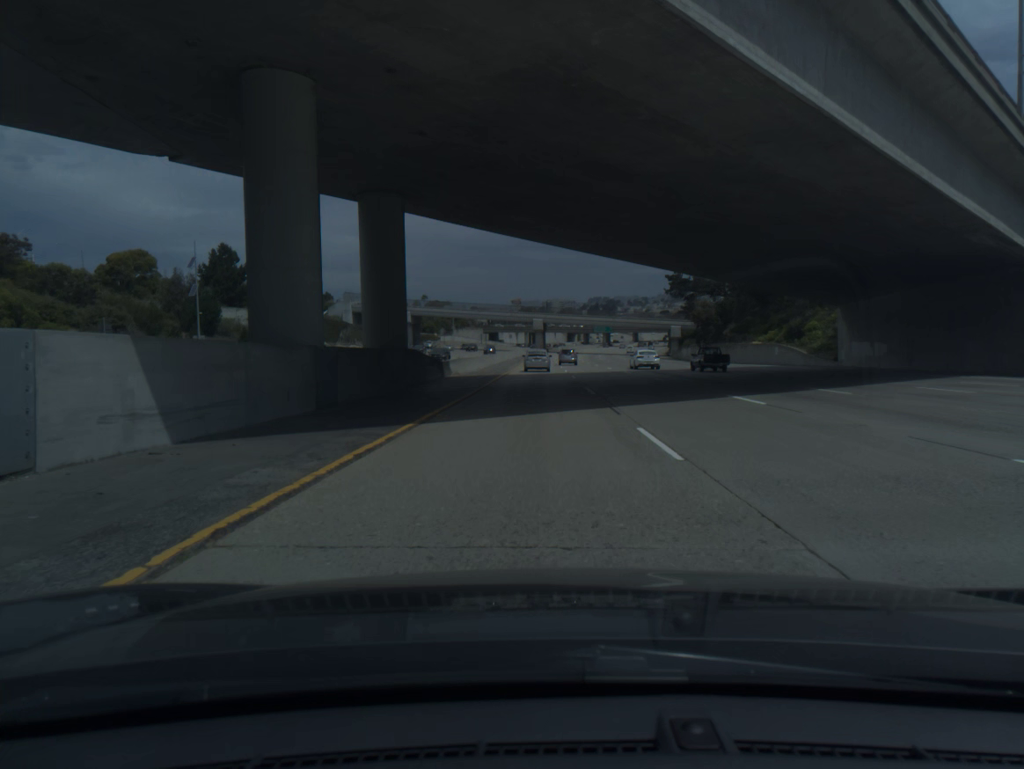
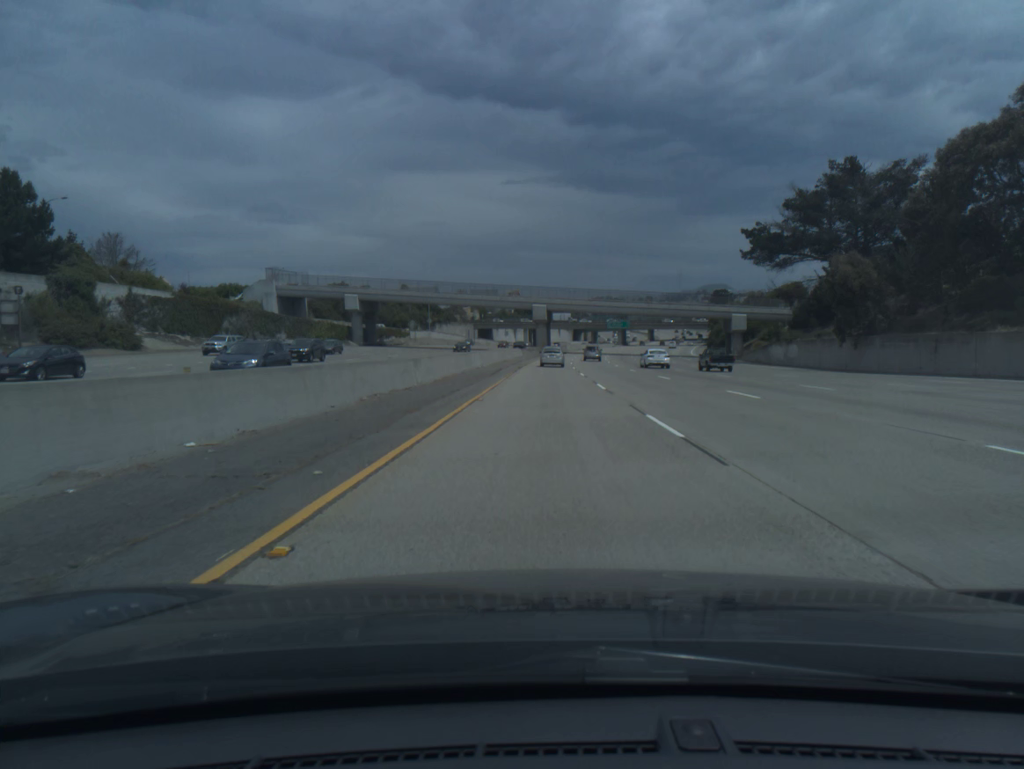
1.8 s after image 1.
(-0.4, +54.3) m; 0°
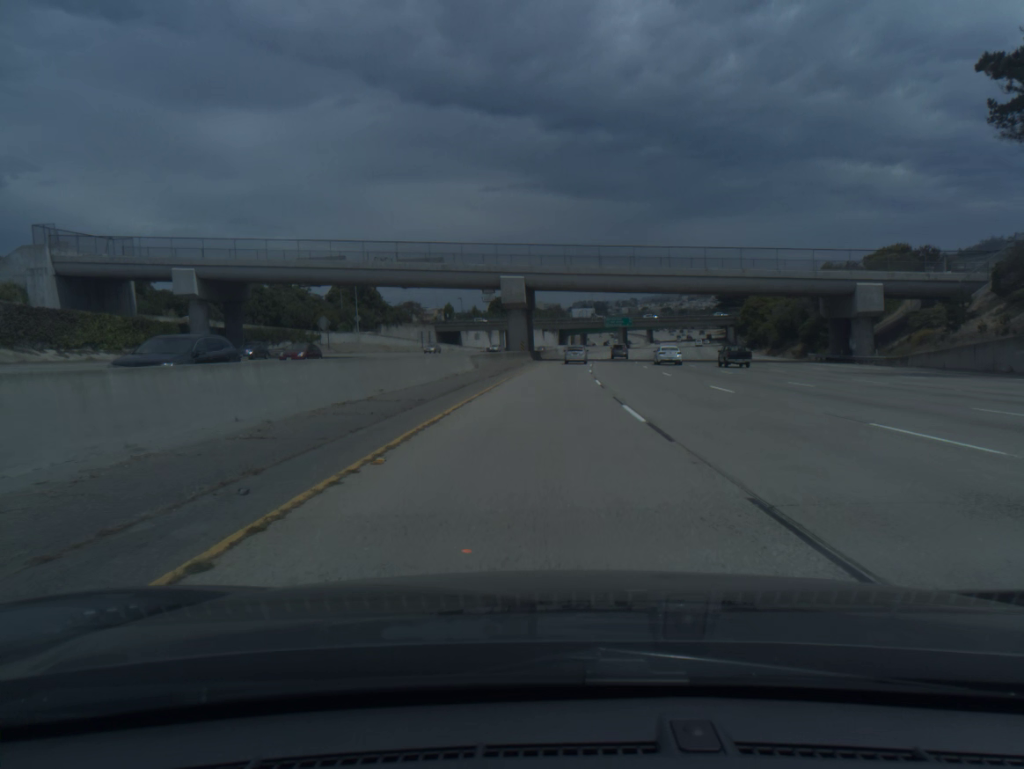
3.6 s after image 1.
(+0.6, +54.6) m; +1°
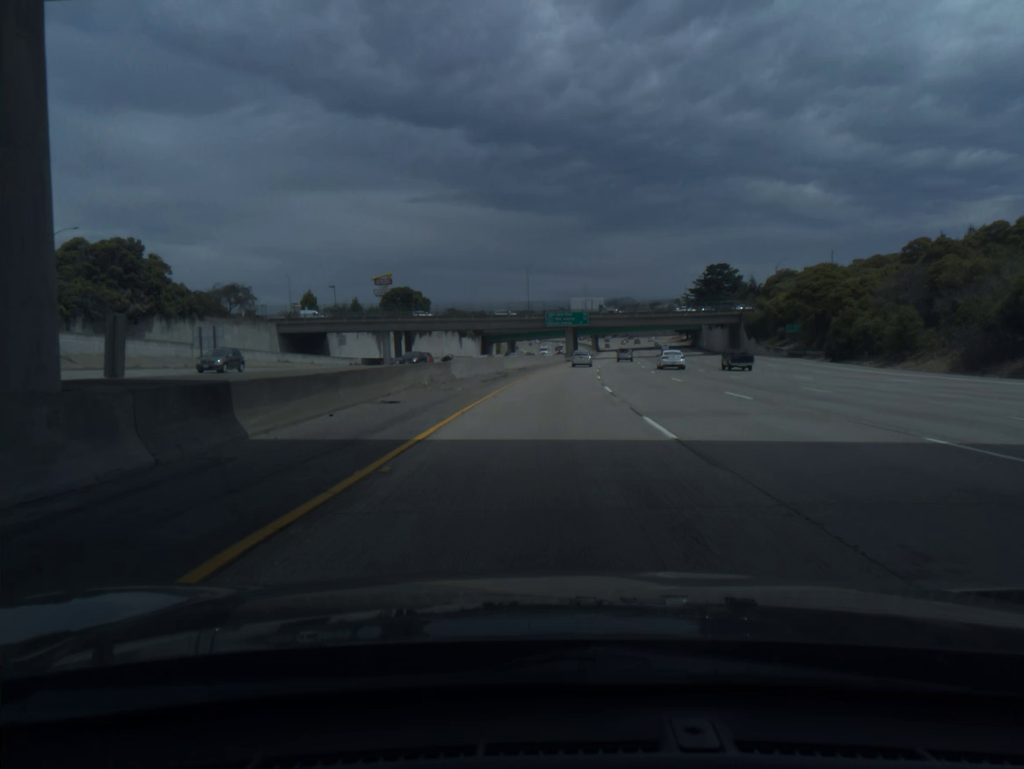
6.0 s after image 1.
(+3.0, +73.3) m; +5°
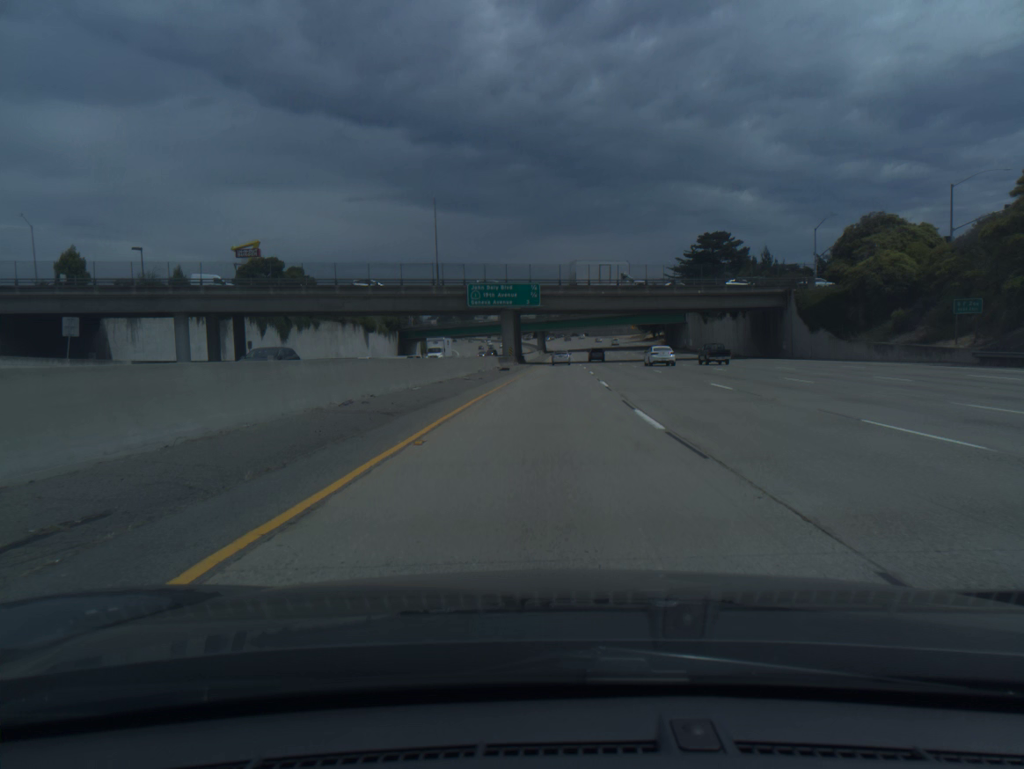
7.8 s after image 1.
(+2.2, +55.7) m; +4°
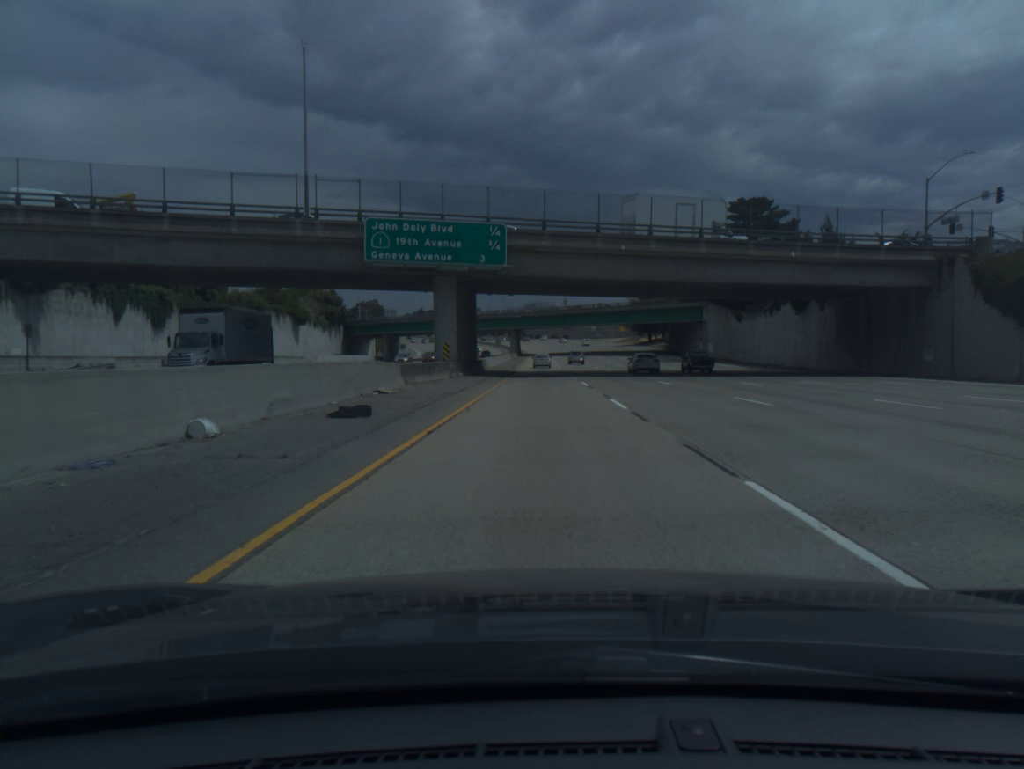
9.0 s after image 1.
(+0.7, +37.5) m; +2°
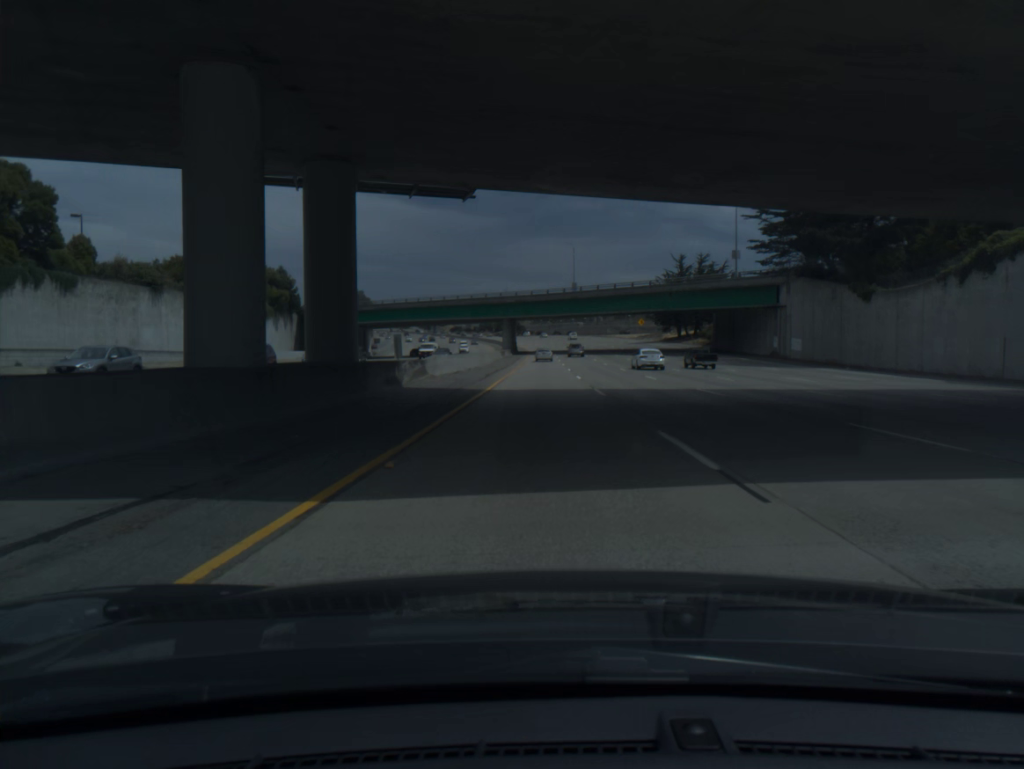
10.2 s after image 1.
(+0.1, +37.7) m; 0°
